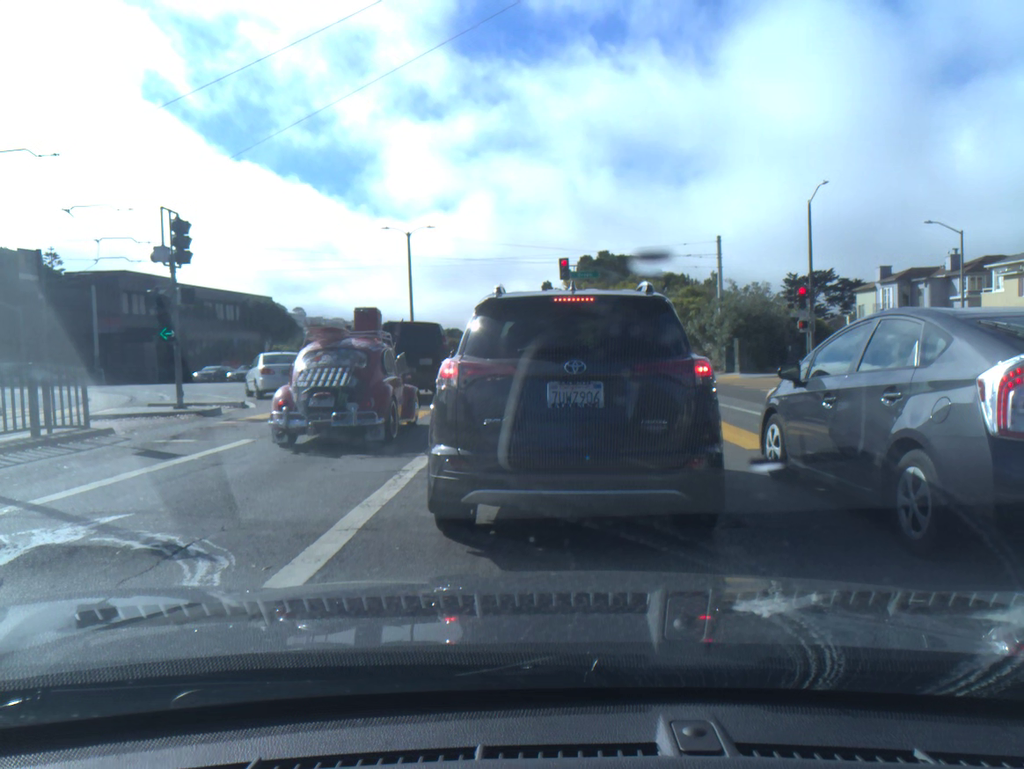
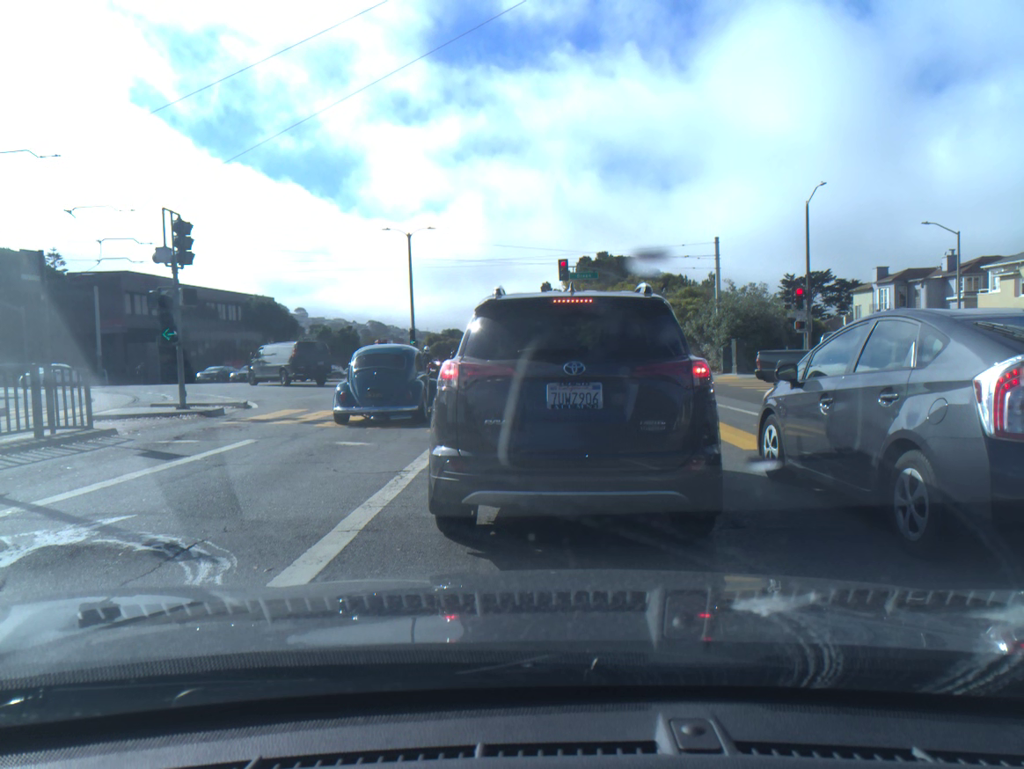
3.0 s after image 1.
(0.0, 0.0) m; 0°
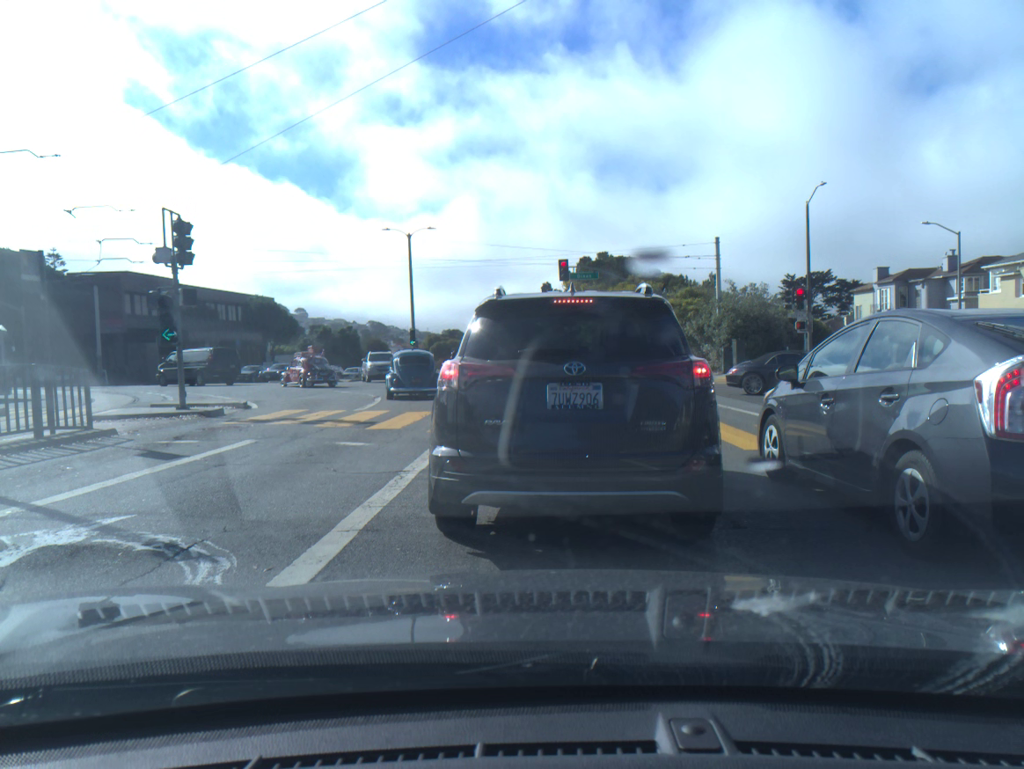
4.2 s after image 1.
(0.0, 0.0) m; 0°
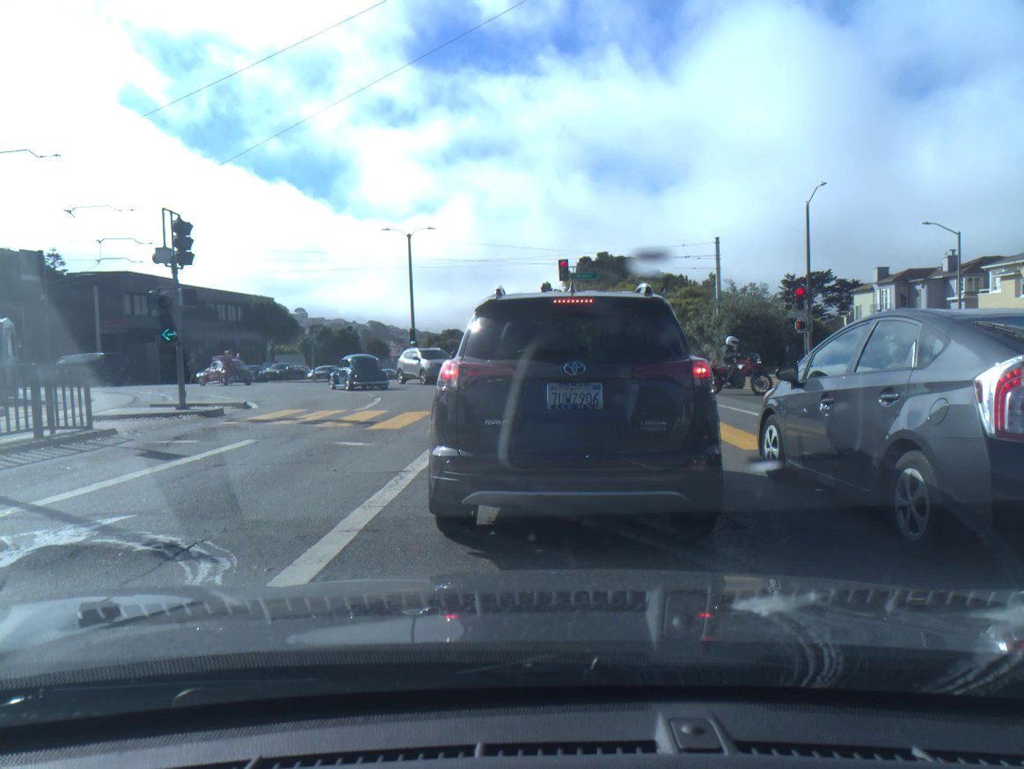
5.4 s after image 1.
(0.0, 0.0) m; 0°
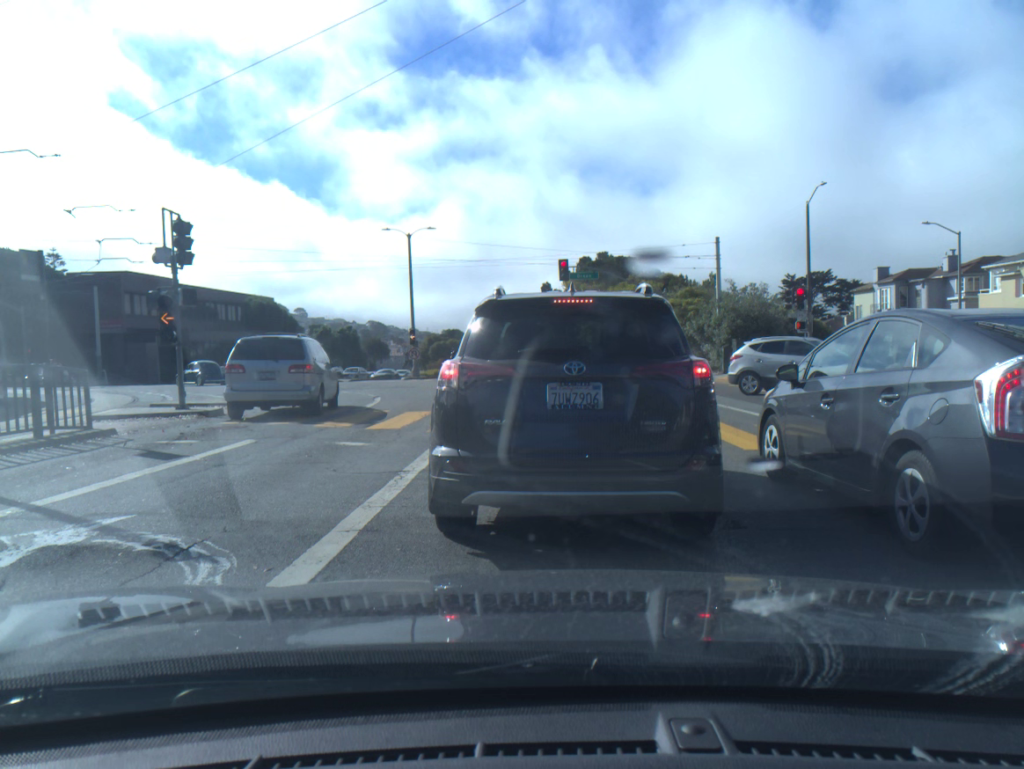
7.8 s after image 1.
(0.0, 0.0) m; 0°
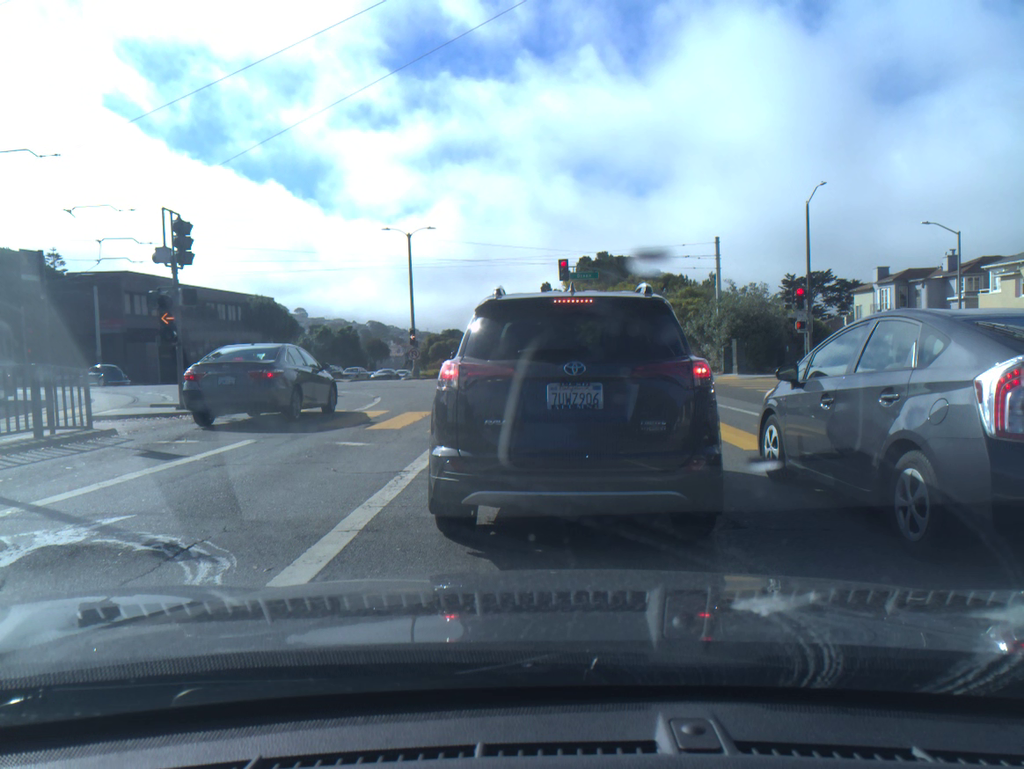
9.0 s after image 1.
(0.0, 0.0) m; 0°
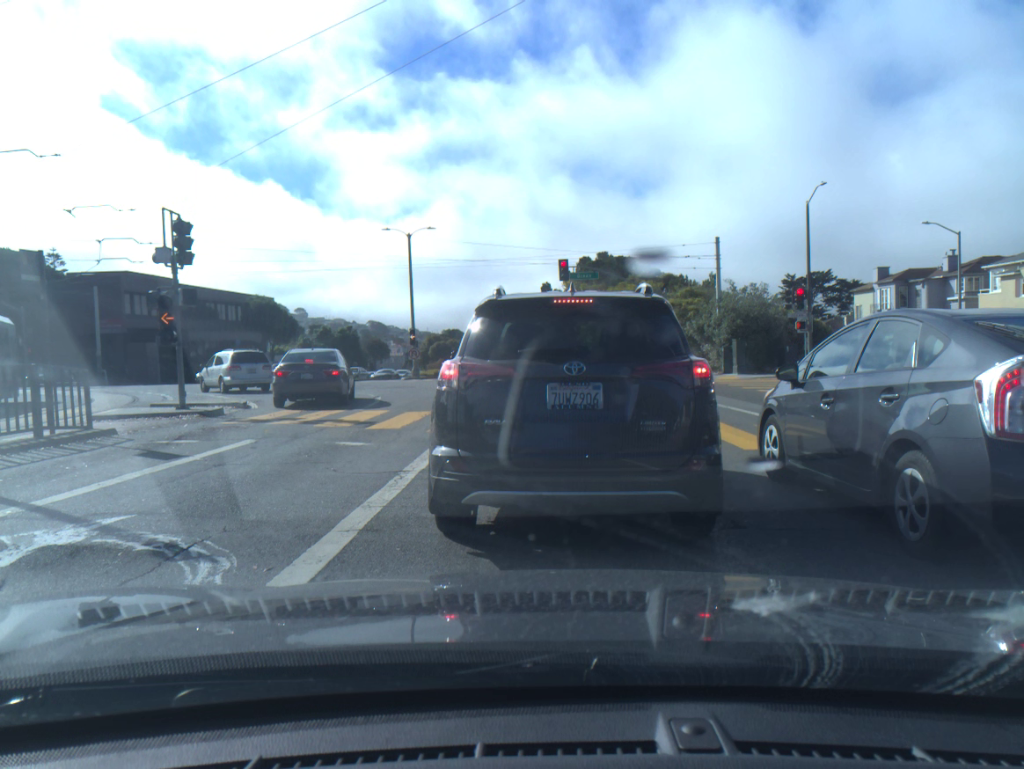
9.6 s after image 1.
(0.0, 0.0) m; 0°
